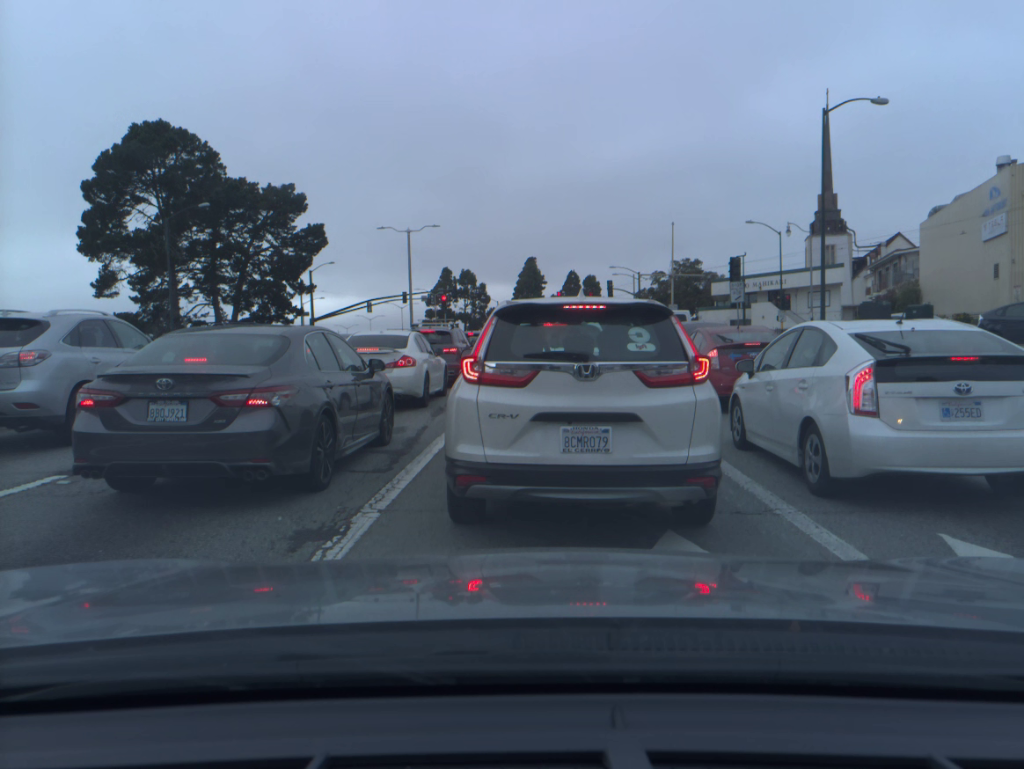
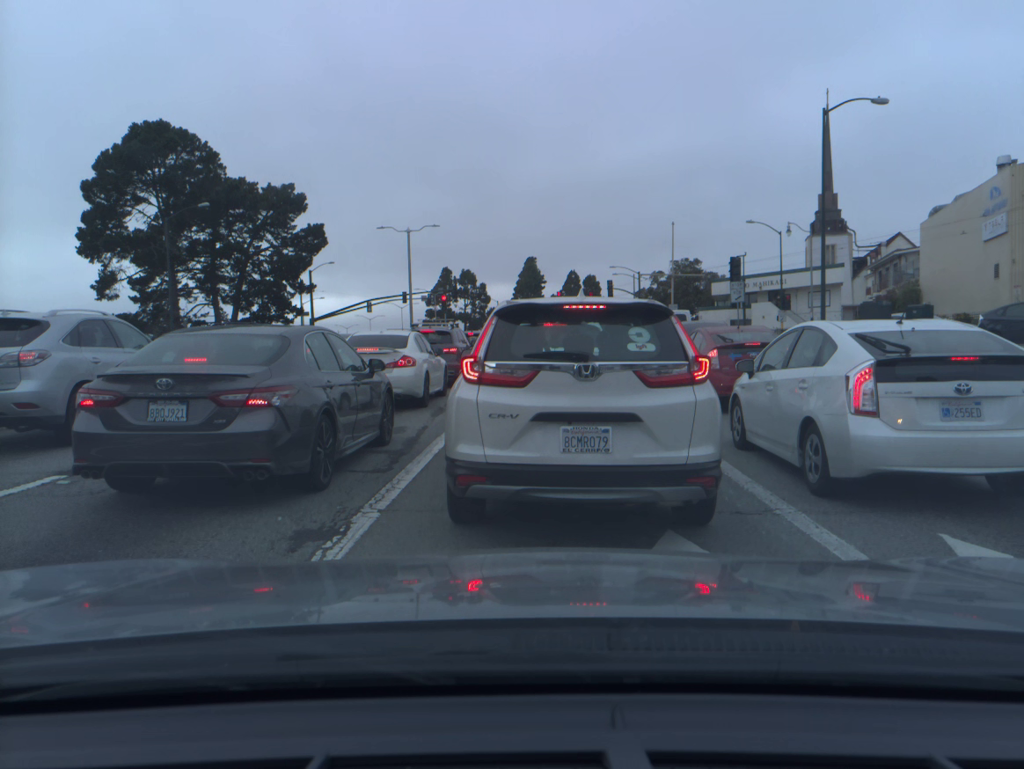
(0.0, 0.0) m; 0°
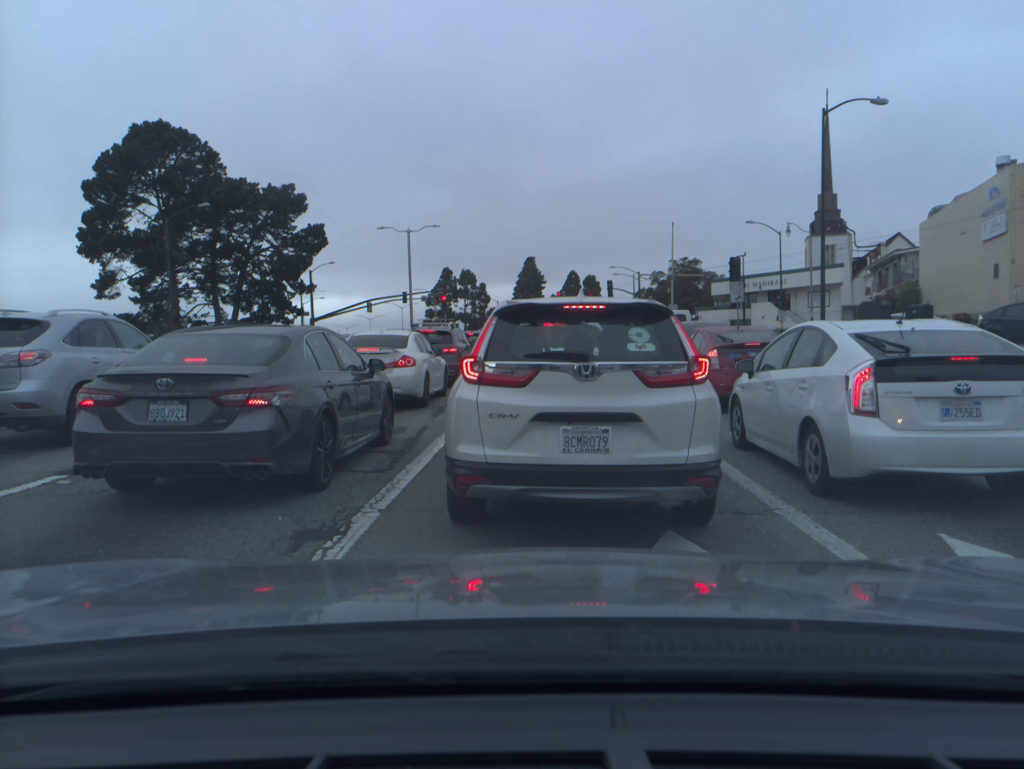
(0.0, 0.0) m; 0°
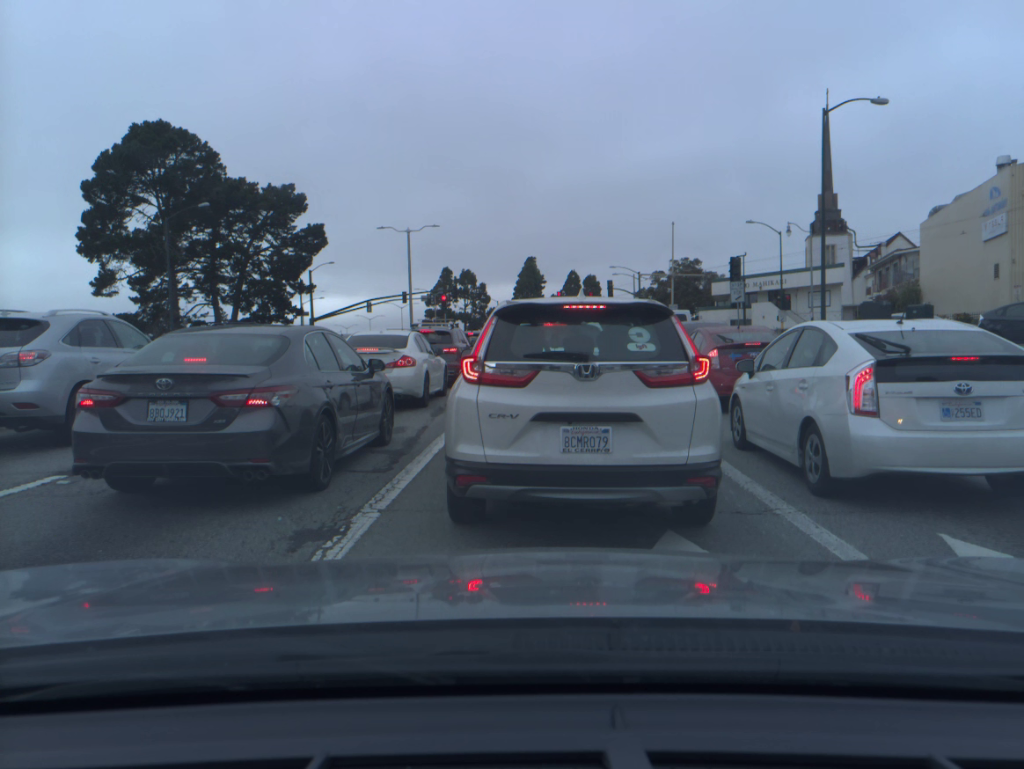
(0.0, 0.0) m; 0°
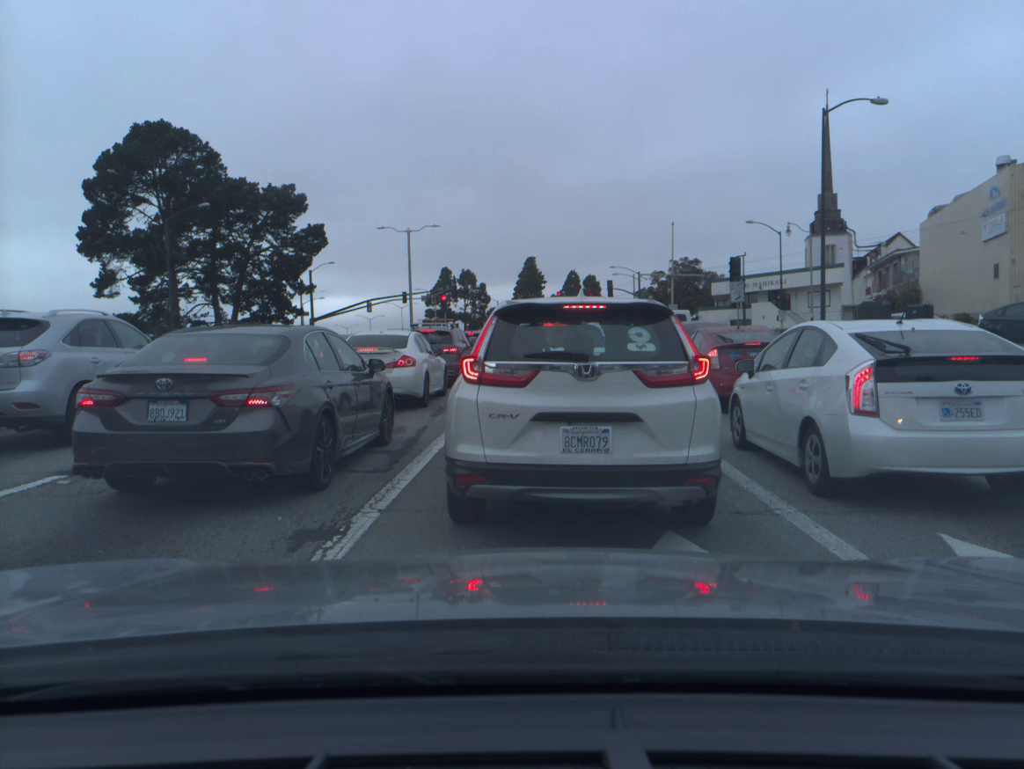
(0.0, 0.0) m; 0°
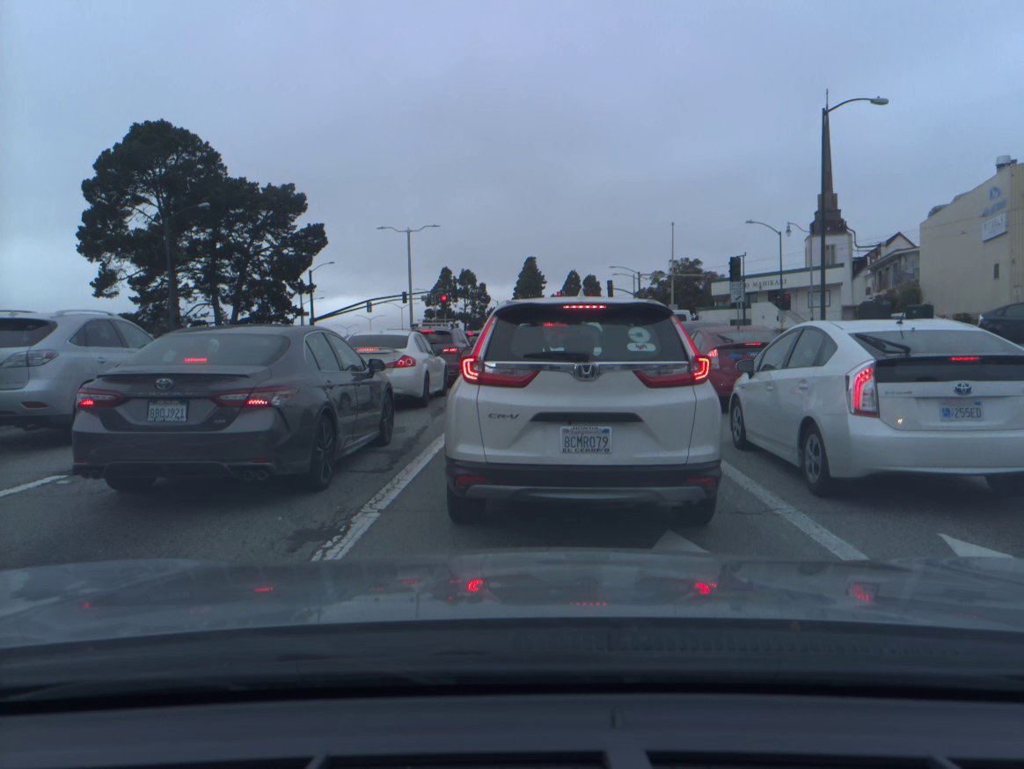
(0.0, 0.0) m; 0°
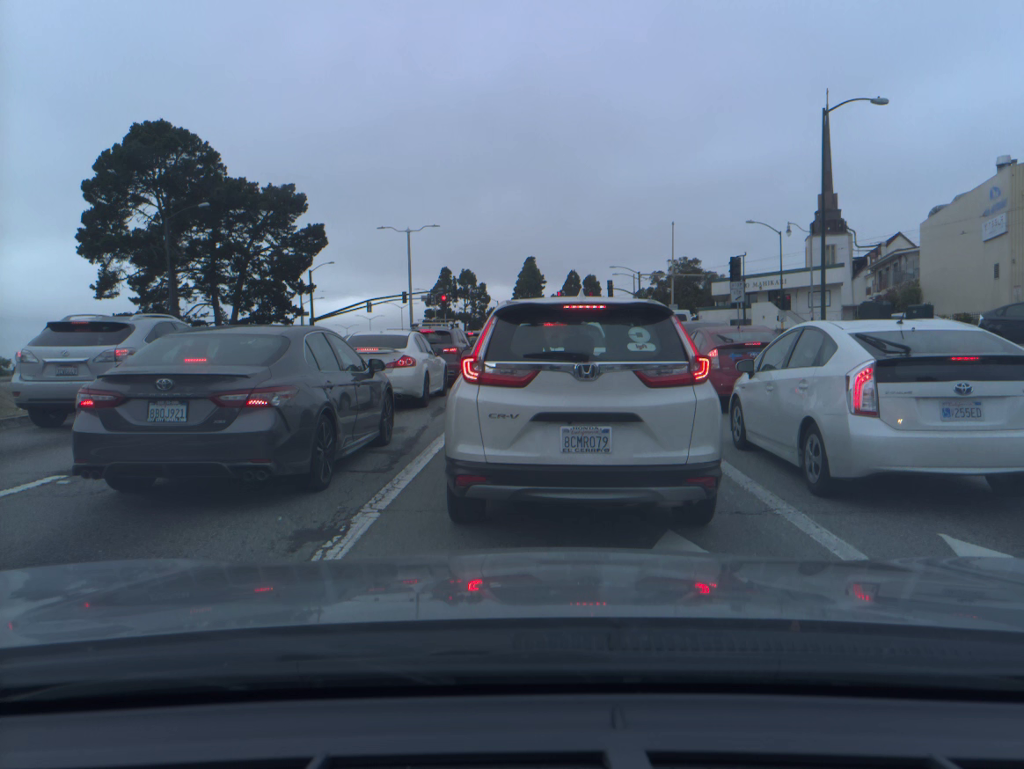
(0.0, 0.0) m; 0°
